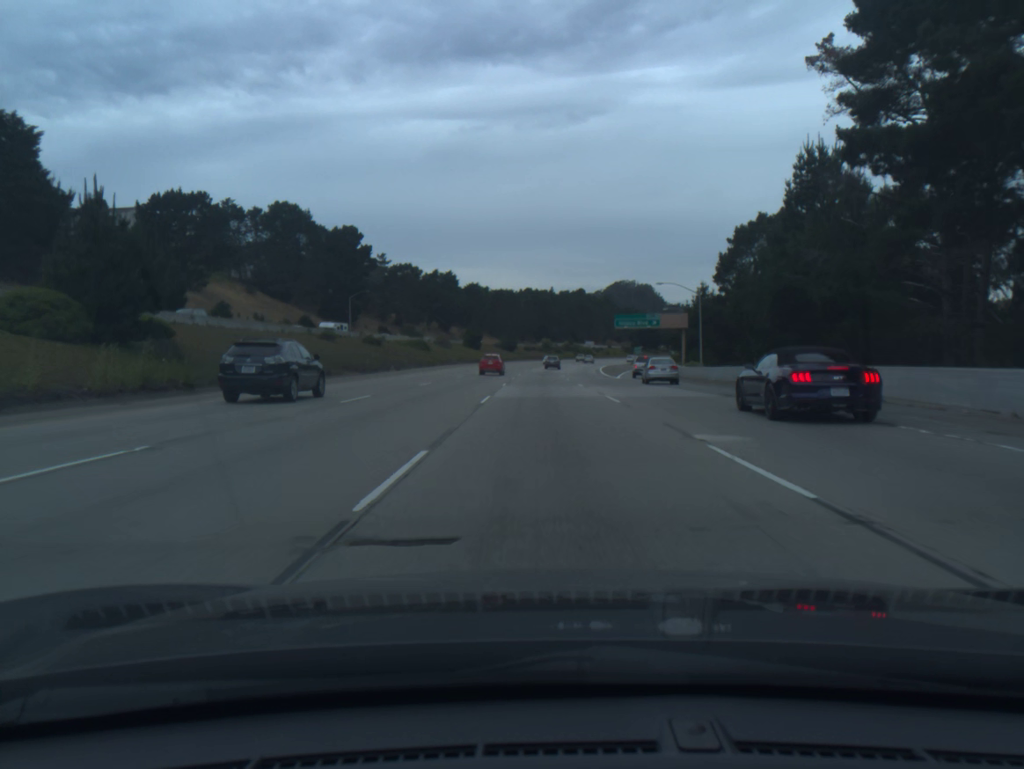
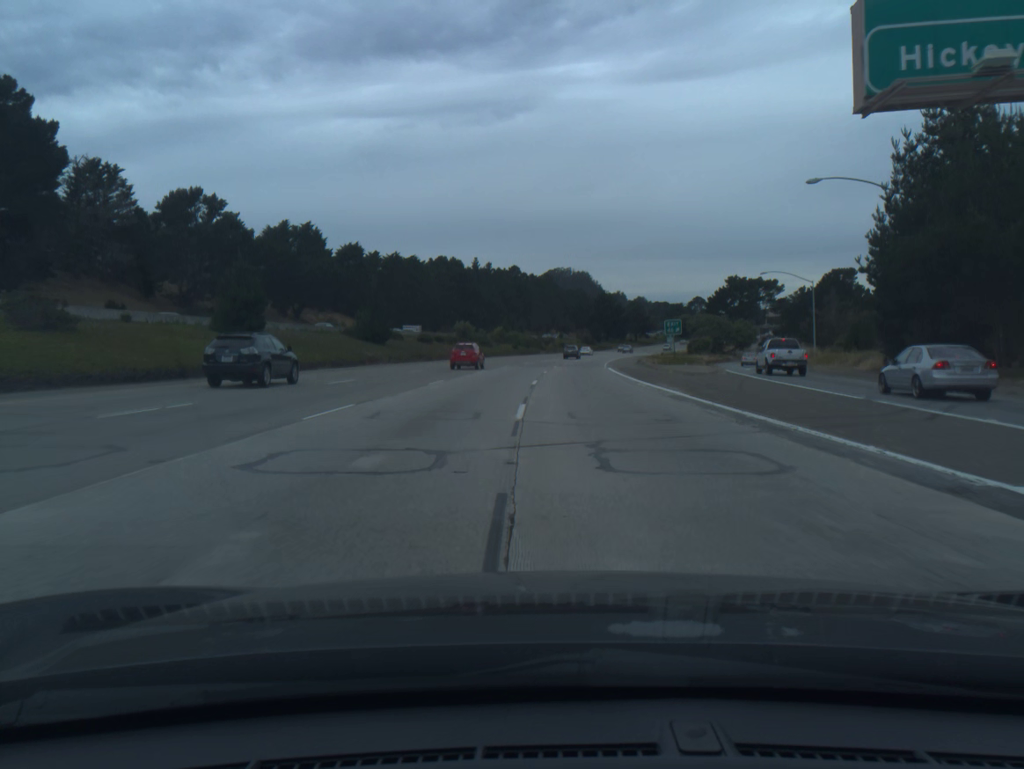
(+2.7, +94.1) m; +5°
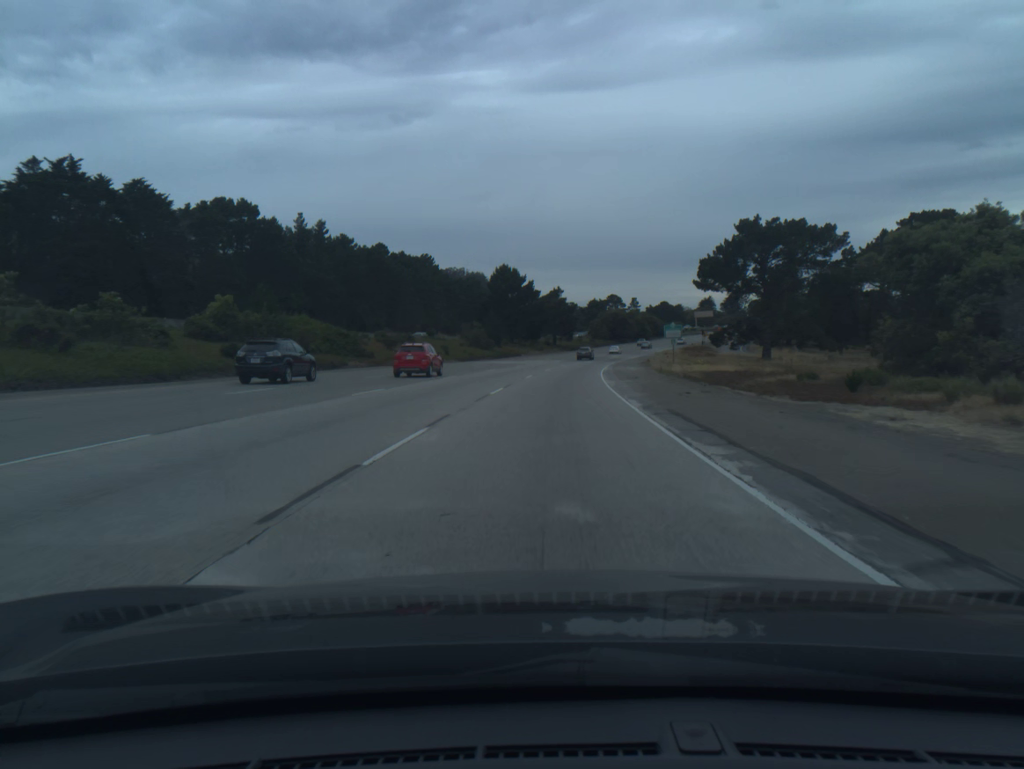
(+6.4, +92.7) m; +7°
